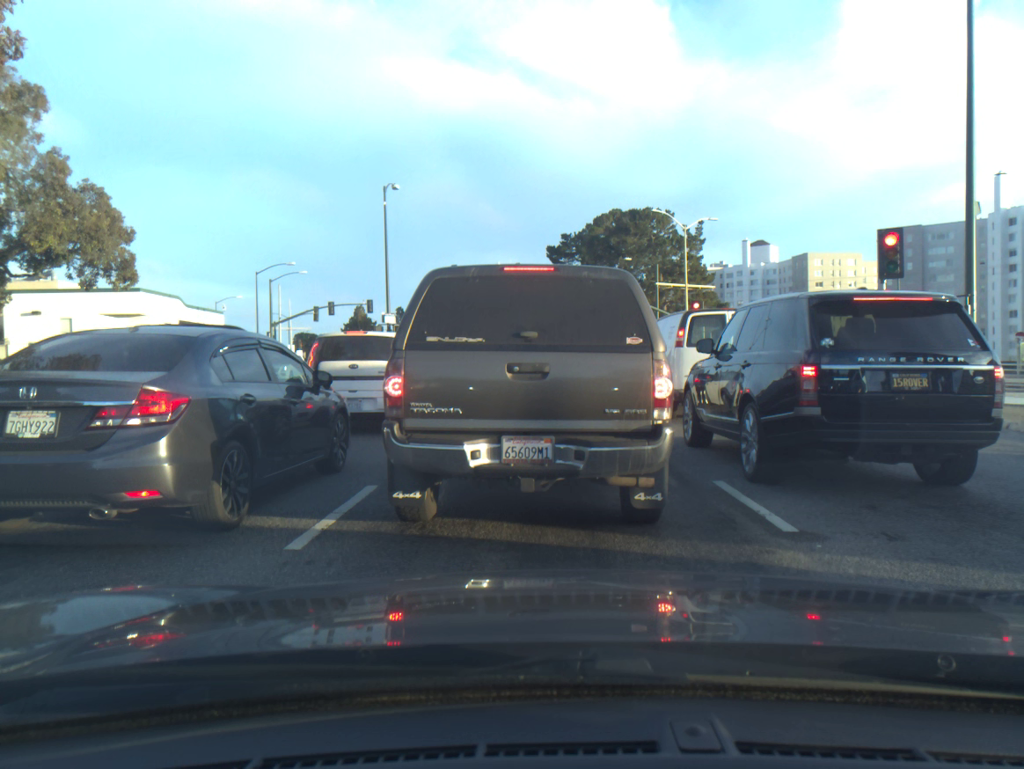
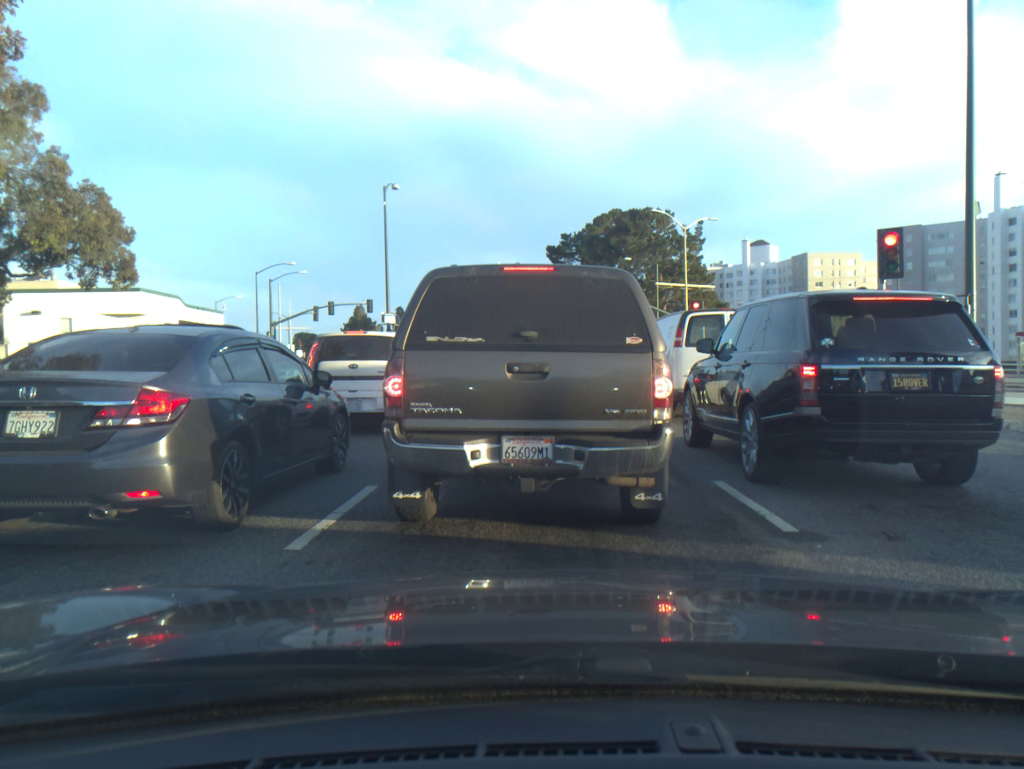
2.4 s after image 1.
(-0.1, 0.0) m; 0°
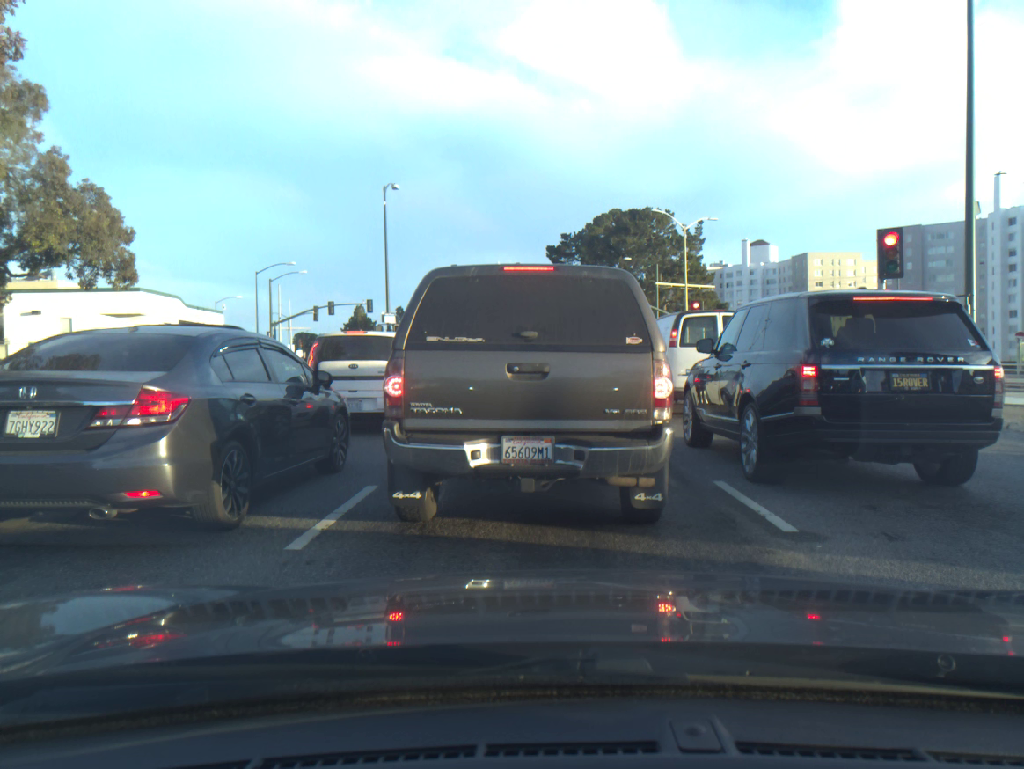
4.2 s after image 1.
(0.0, 0.0) m; 0°
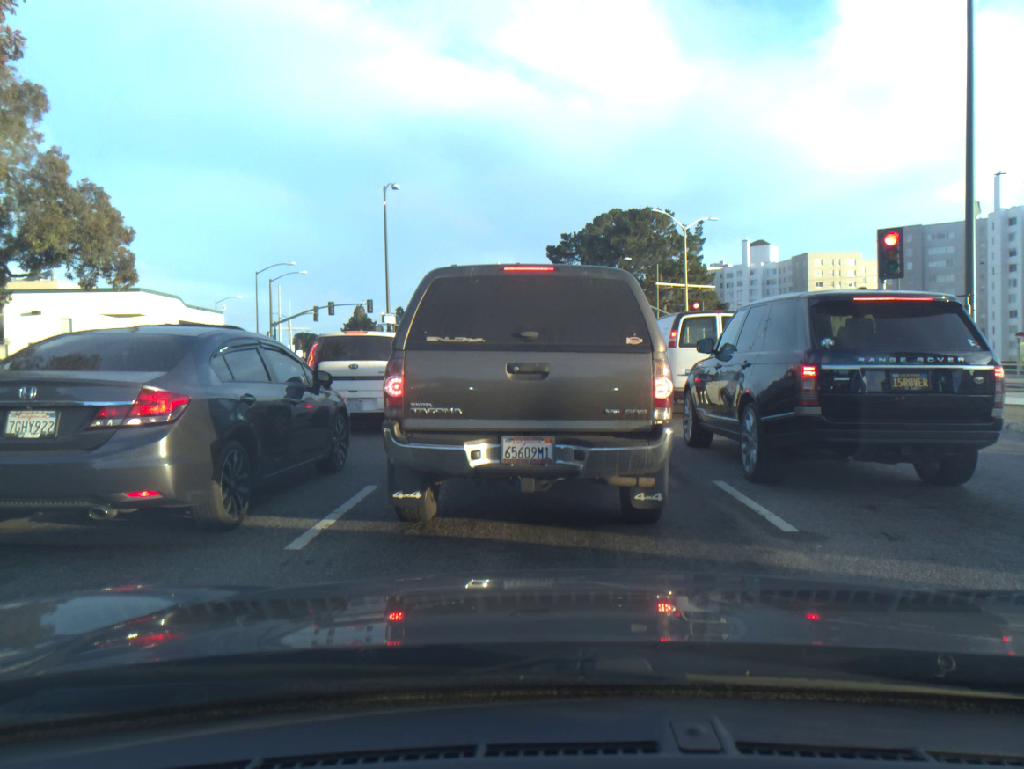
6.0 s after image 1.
(+0.1, +0.1) m; 0°
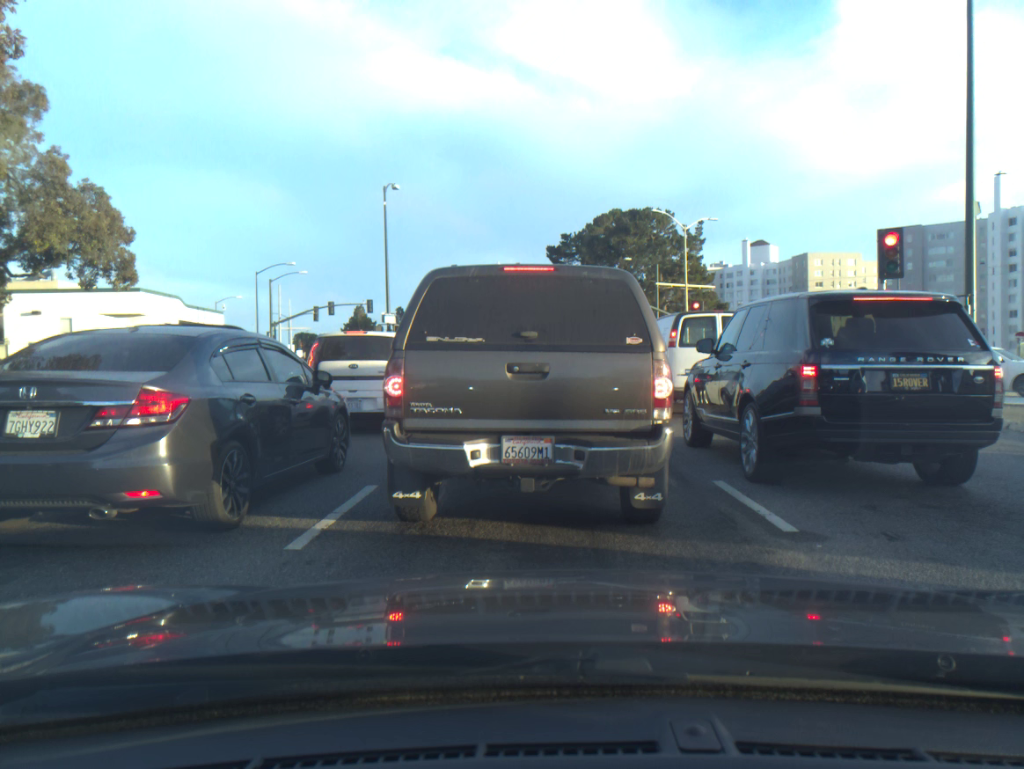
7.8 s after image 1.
(0.0, 0.0) m; 0°
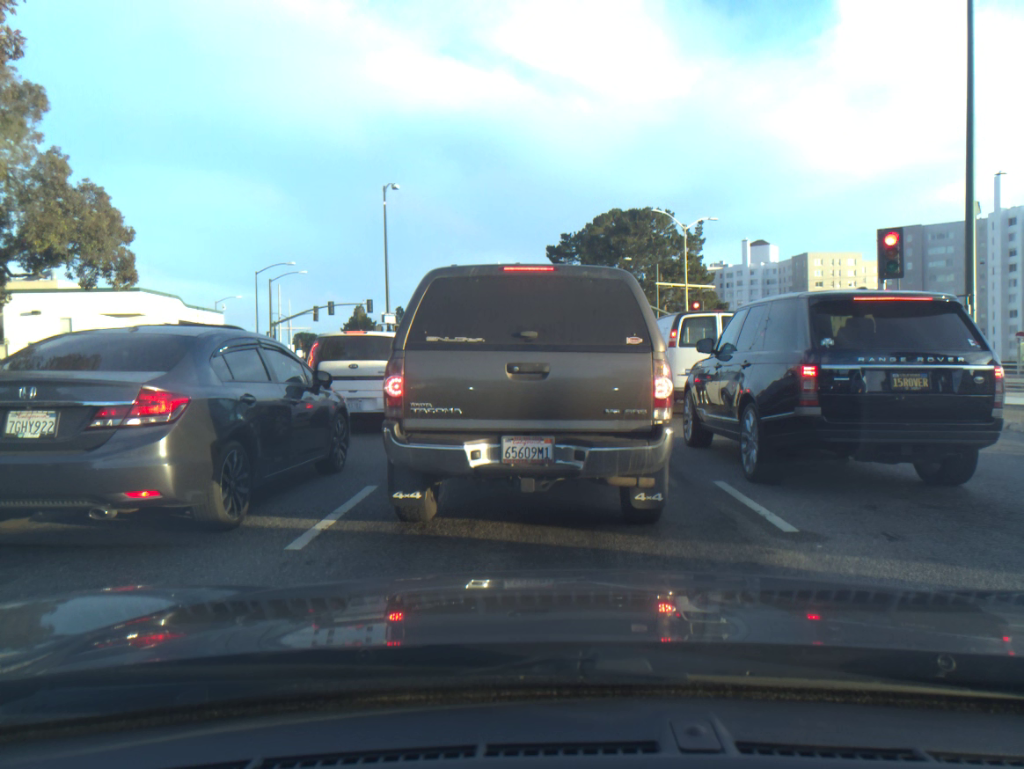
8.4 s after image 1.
(0.0, 0.0) m; 0°
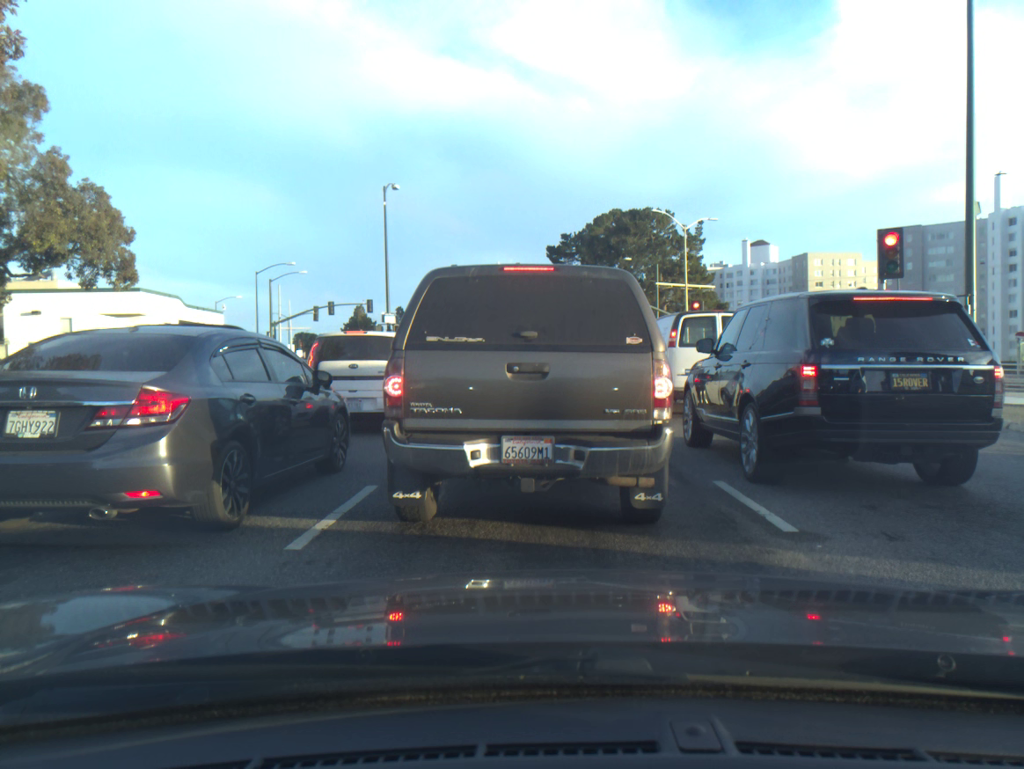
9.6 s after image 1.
(0.0, 0.0) m; 0°
